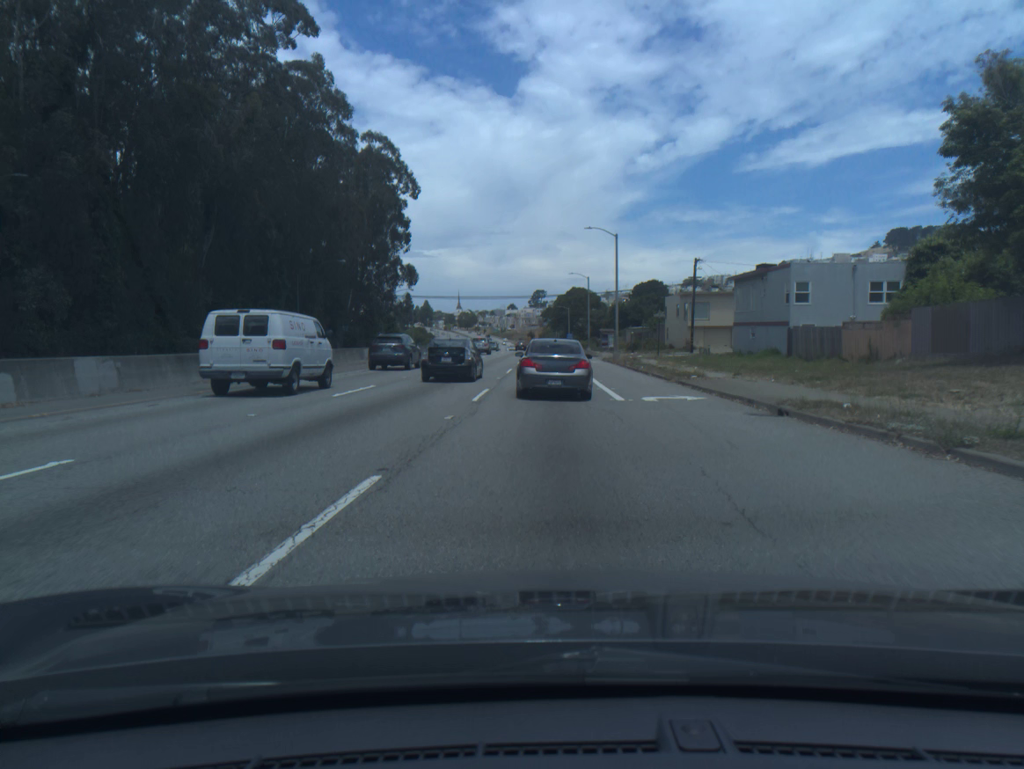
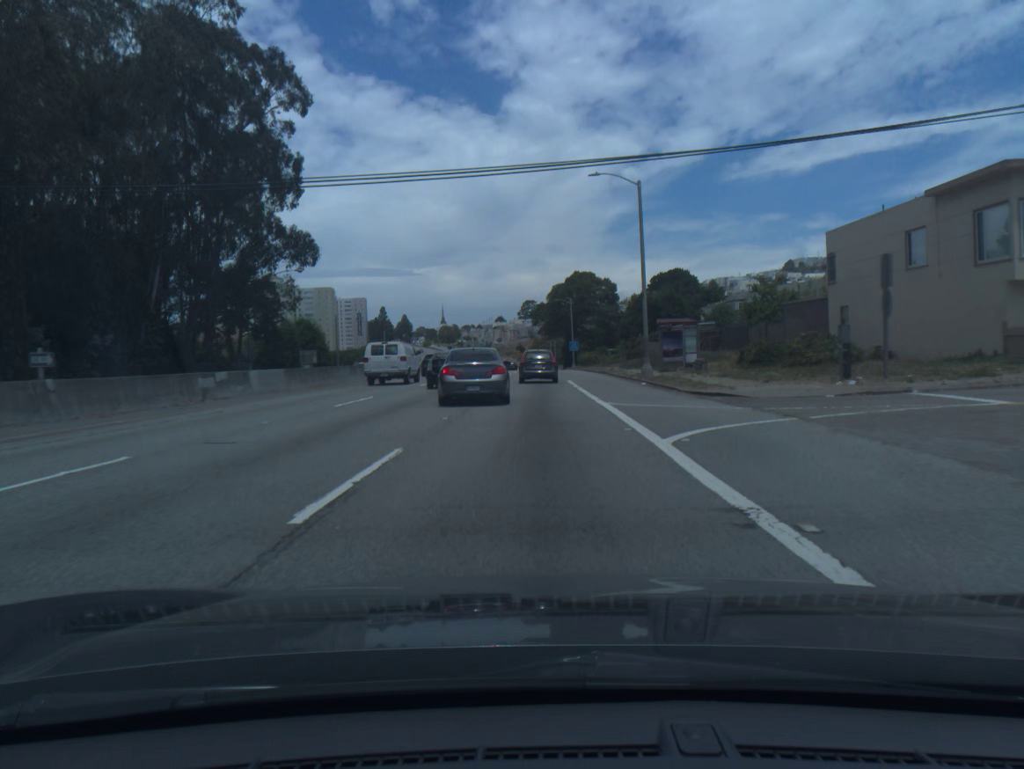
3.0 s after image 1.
(+0.2, +57.0) m; +1°
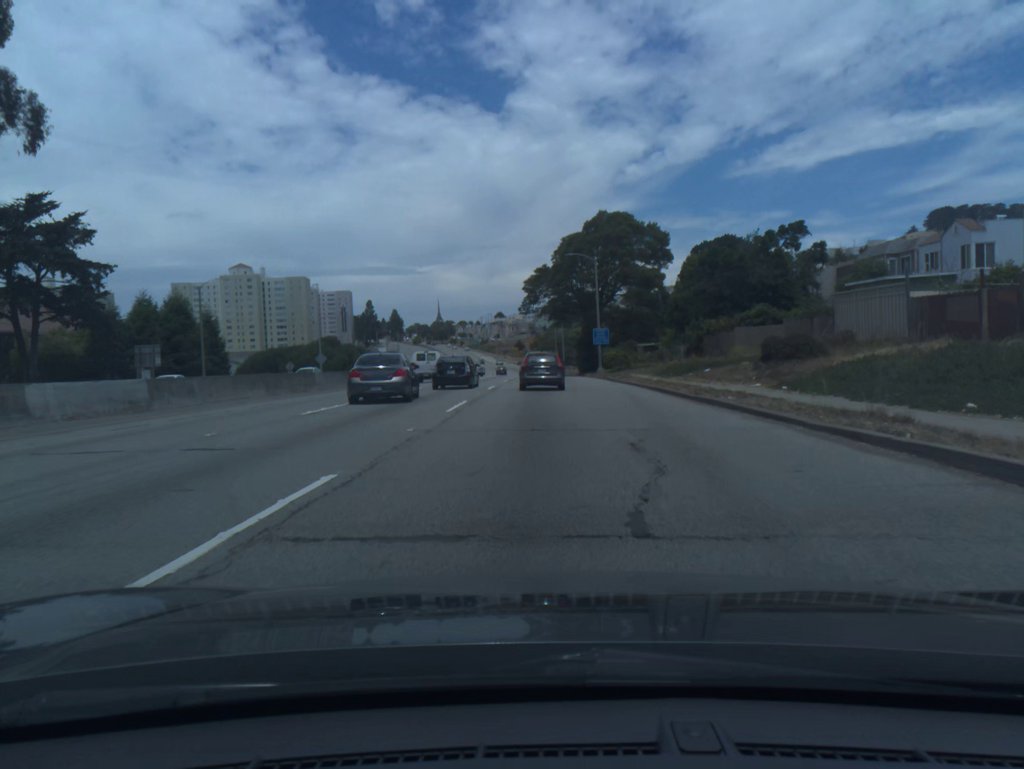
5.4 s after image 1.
(-0.1, +46.5) m; 0°
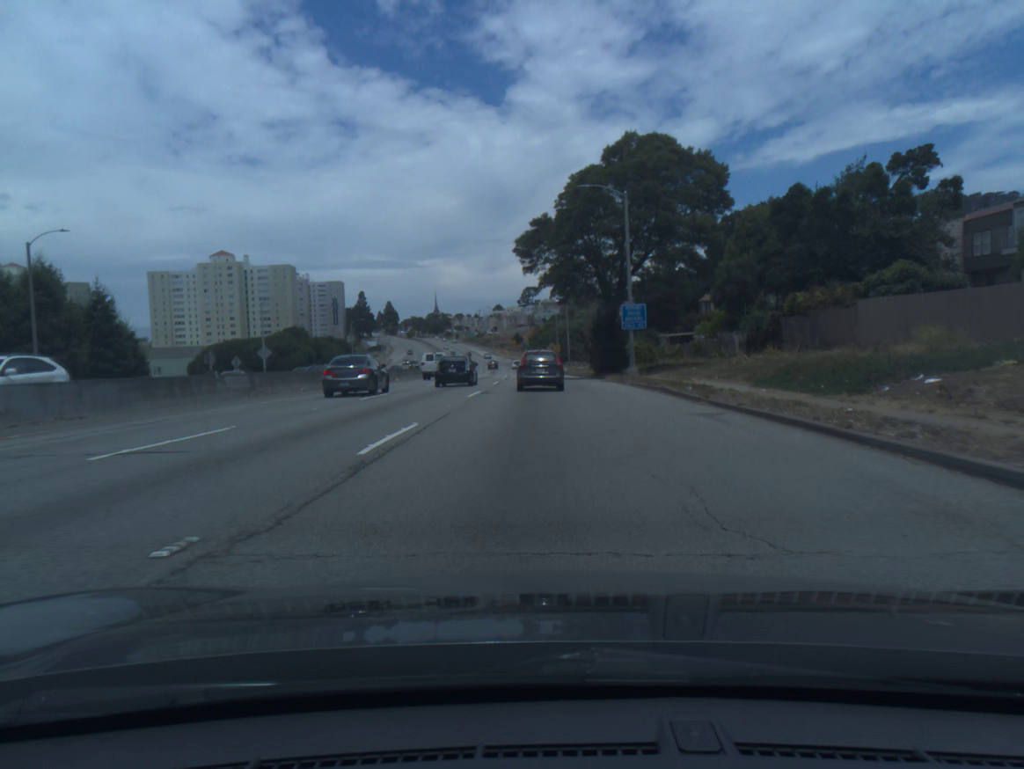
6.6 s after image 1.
(0.0, +22.9) m; 0°
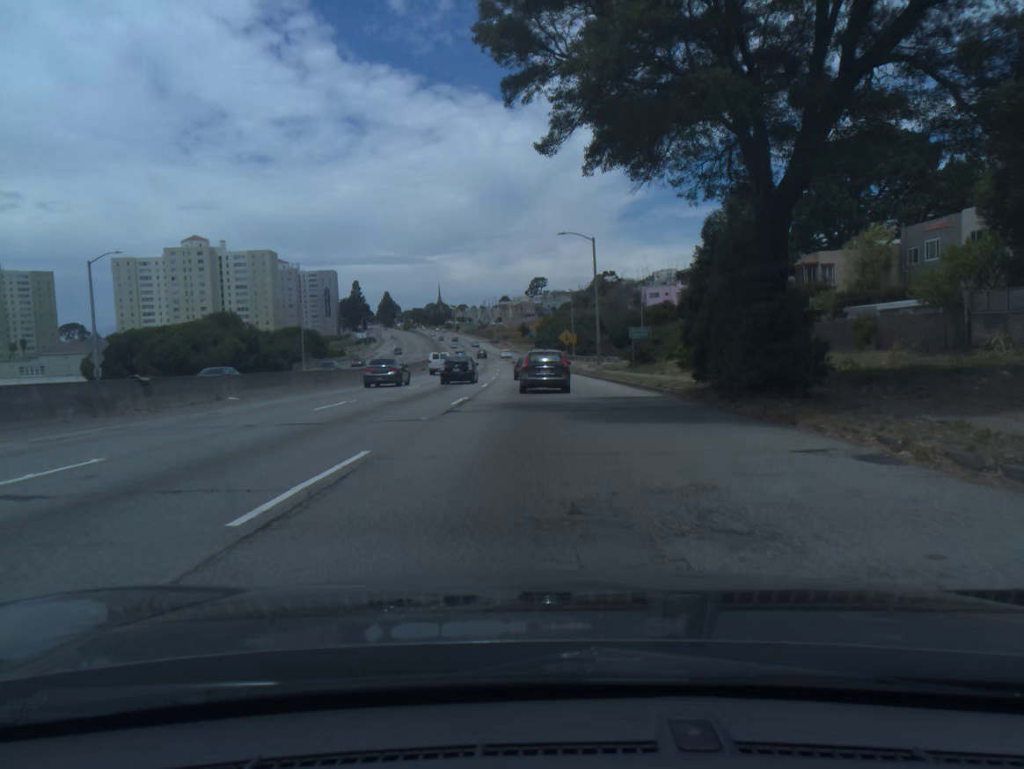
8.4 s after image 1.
(-0.2, +34.2) m; -1°
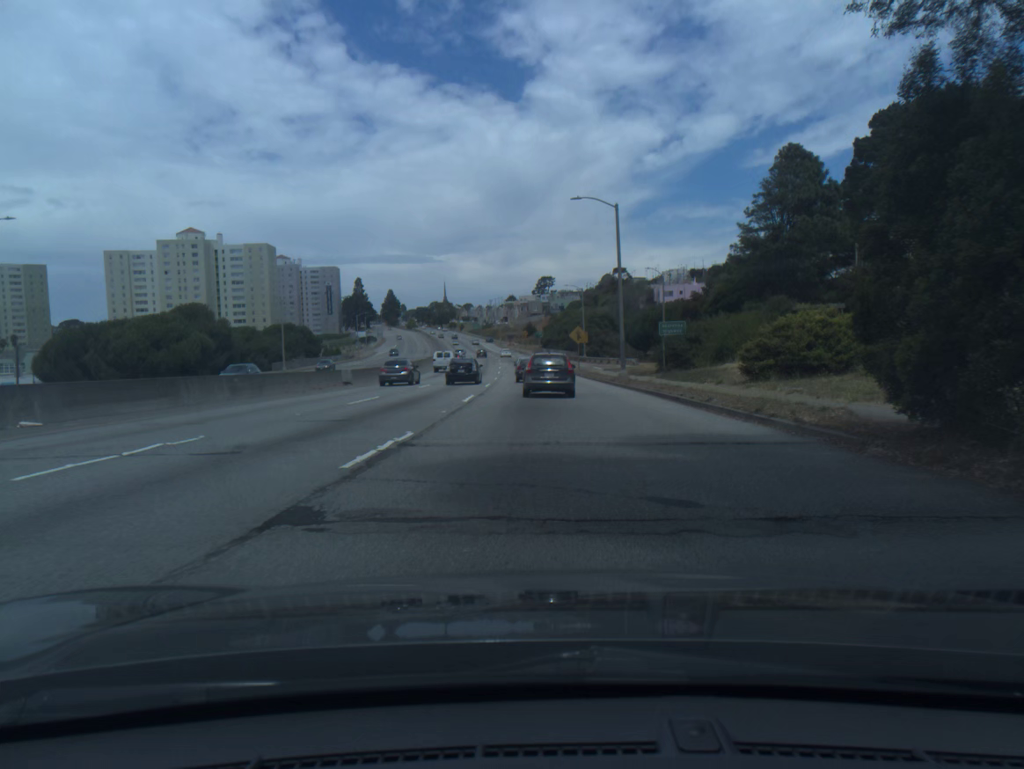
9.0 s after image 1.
(-0.1, +11.4) m; -1°
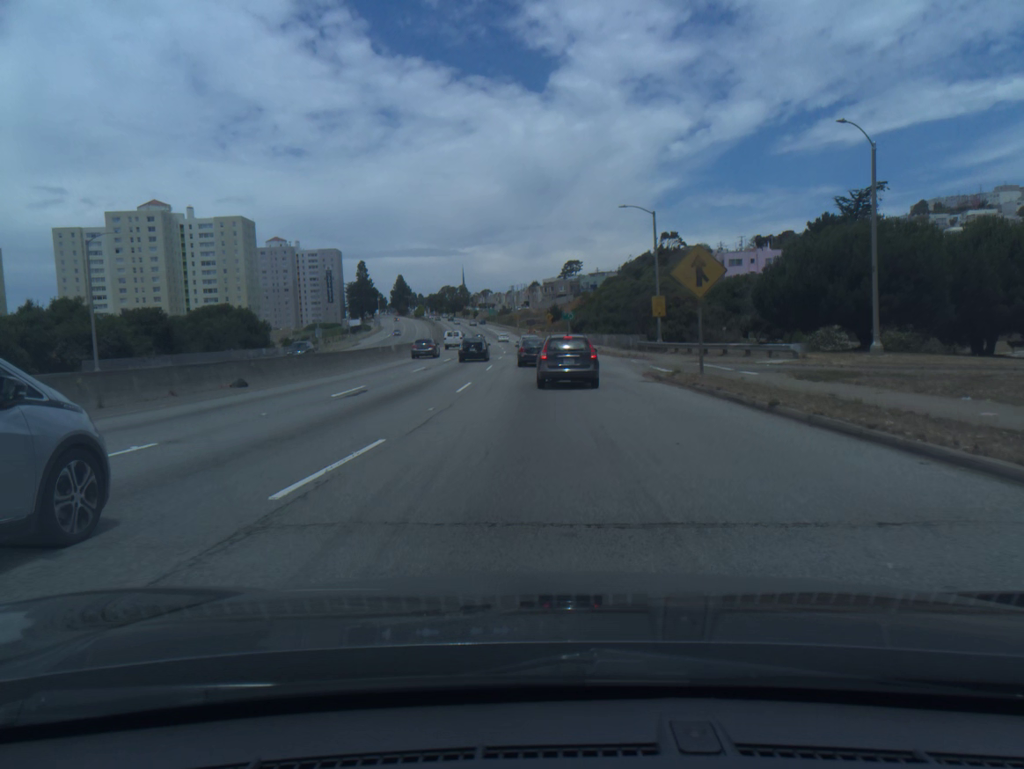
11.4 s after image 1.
(-0.6, +46.5) m; -2°
